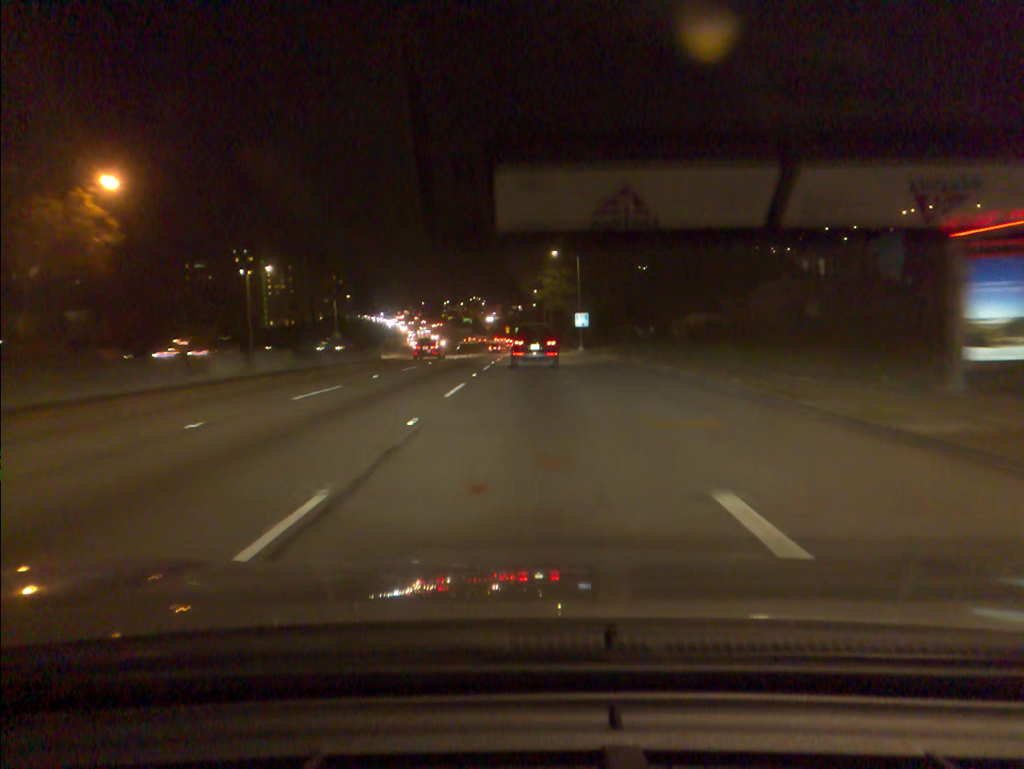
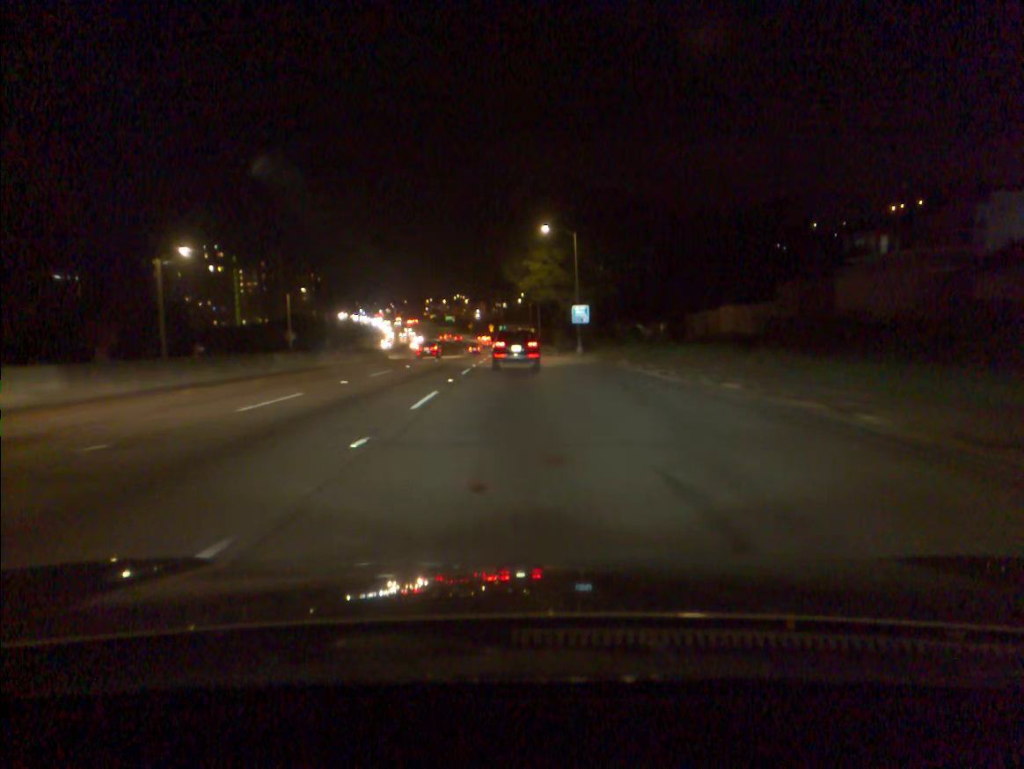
(+0.2, +16.9) m; +1°
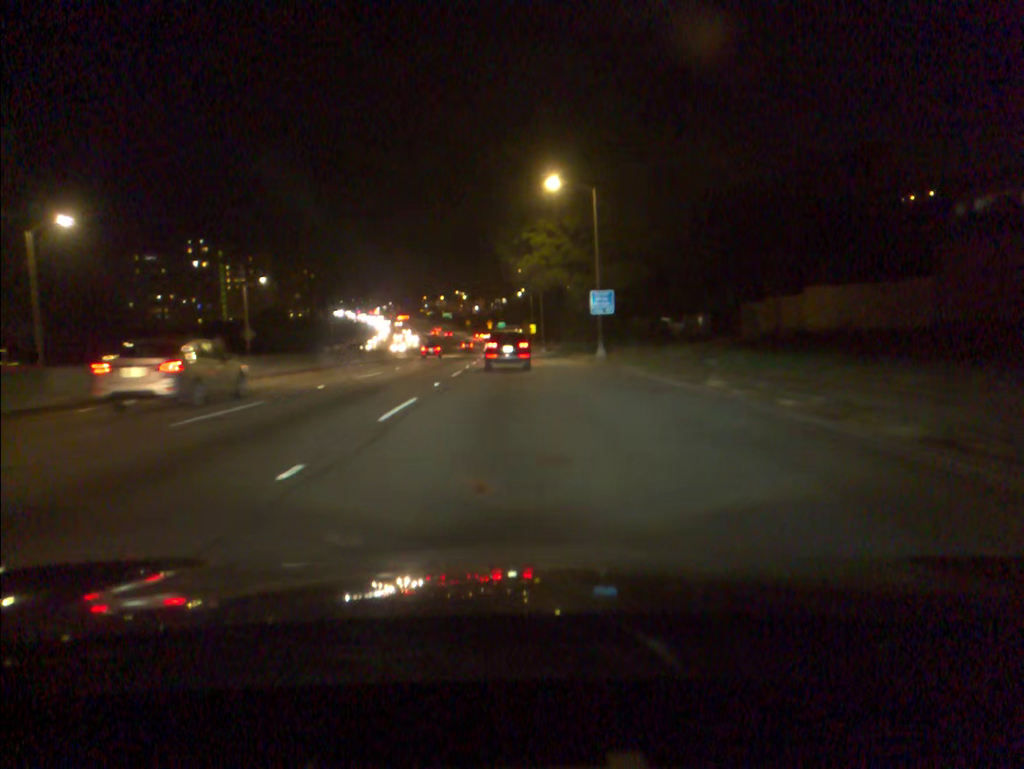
(+0.1, +16.7) m; 0°
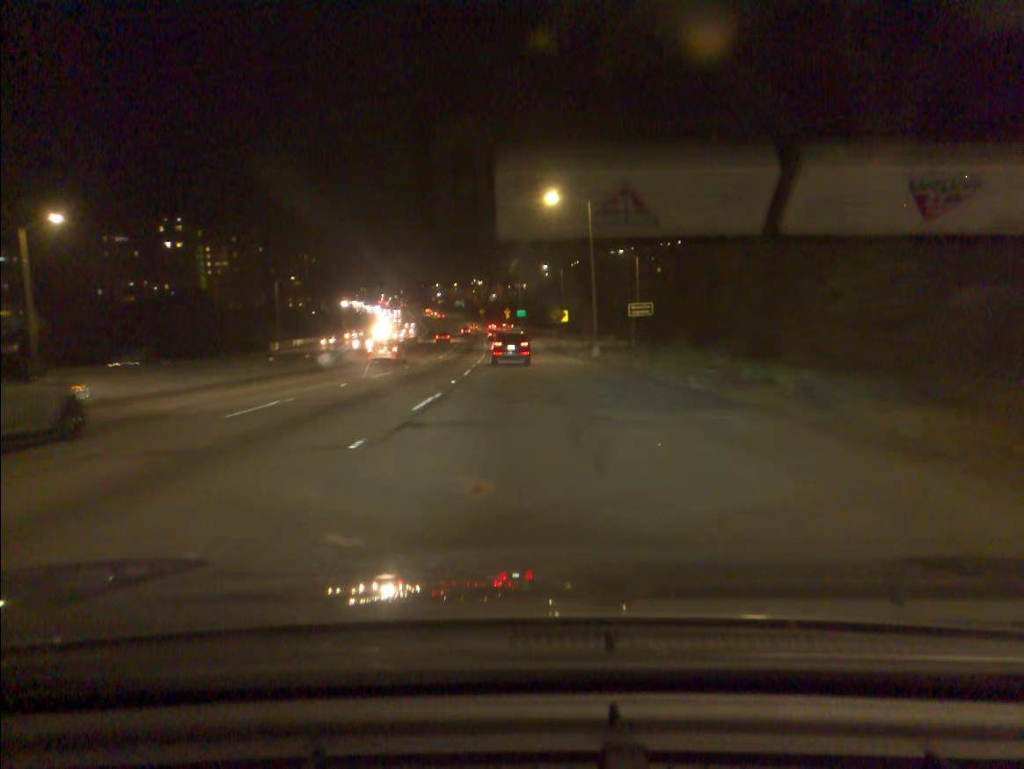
(-0.7, +42.5) m; -2°
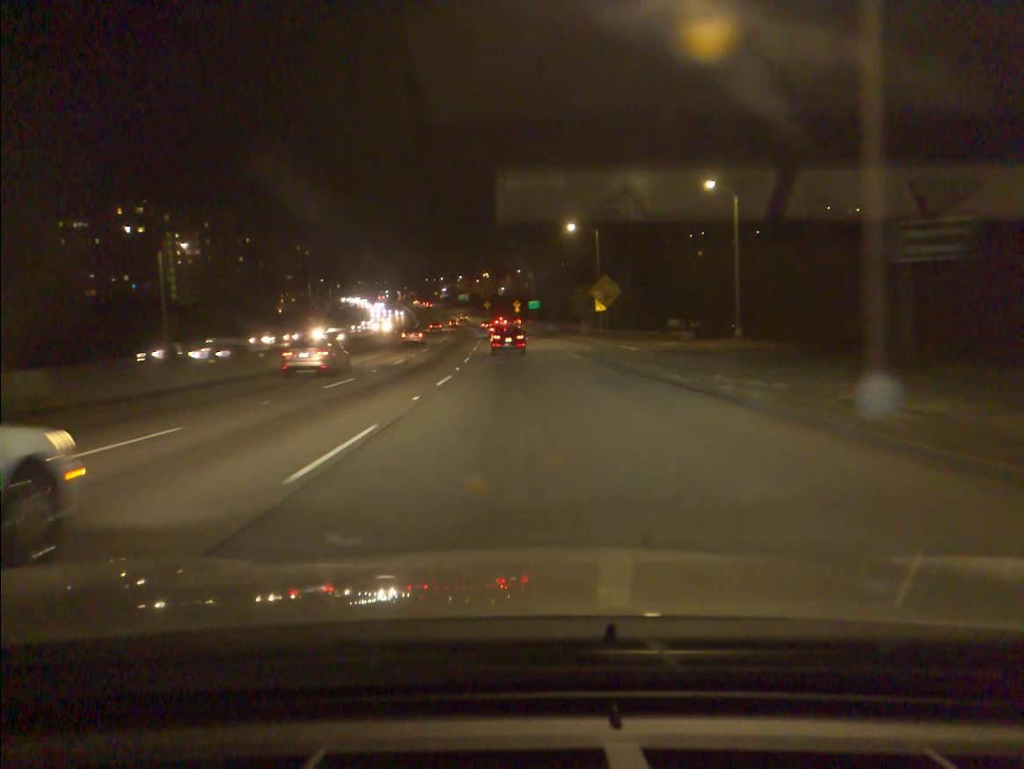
(-0.2, +36.4) m; -1°
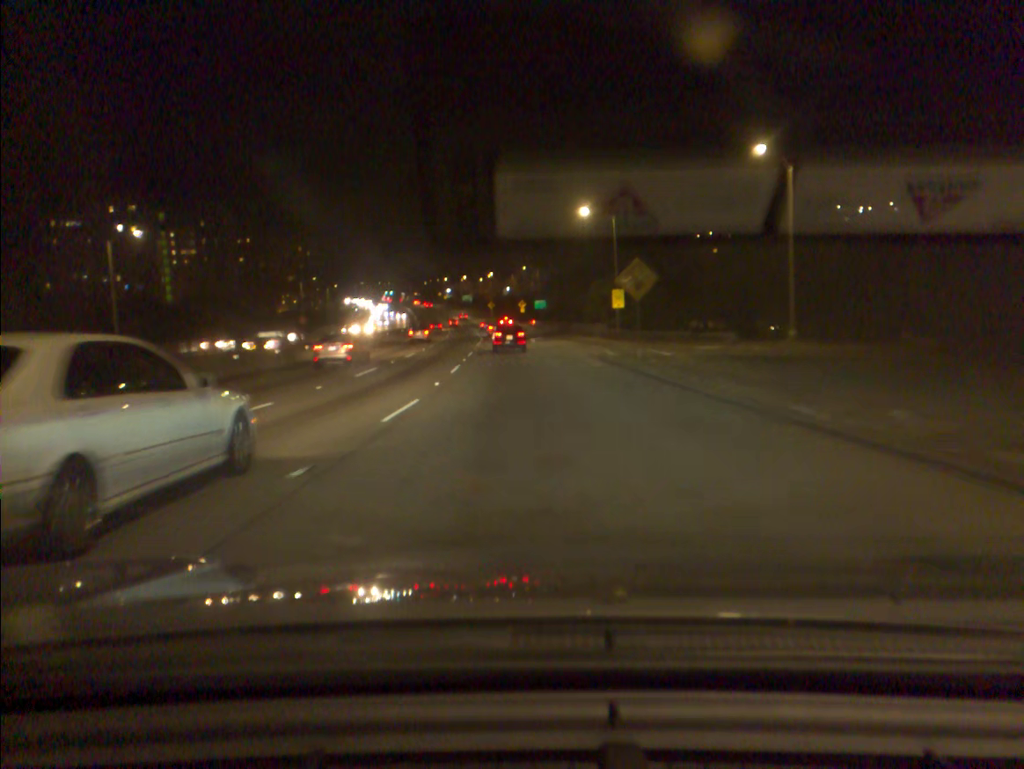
(0.0, +9.5) m; 0°
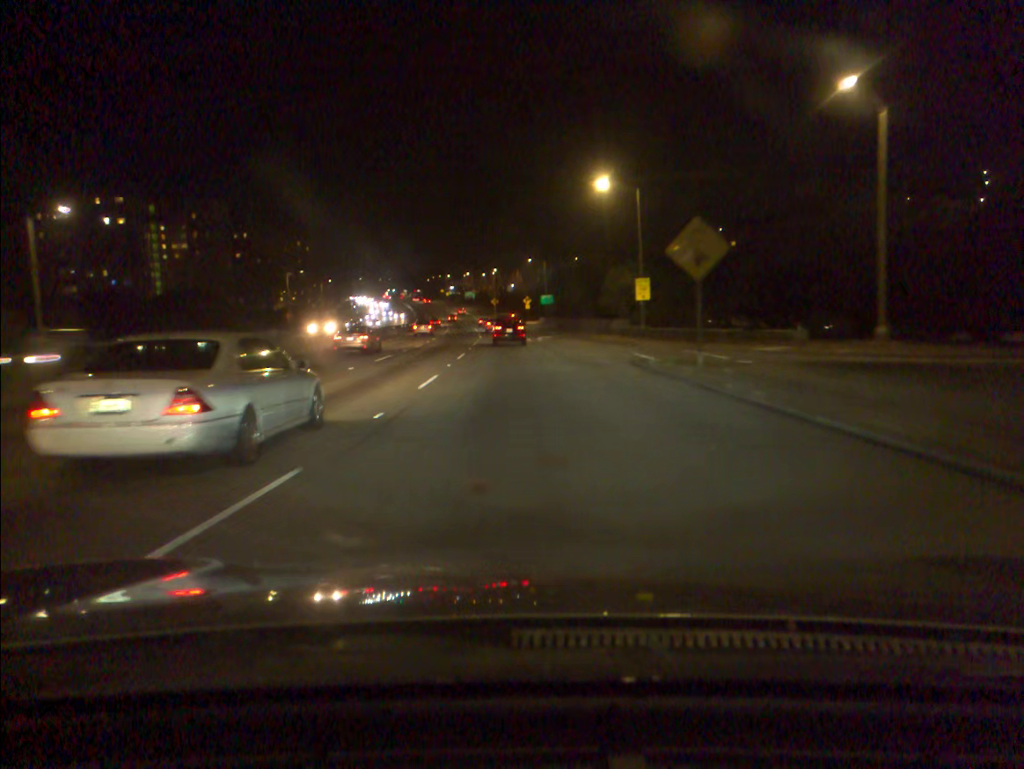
(0.0, +9.7) m; 0°
